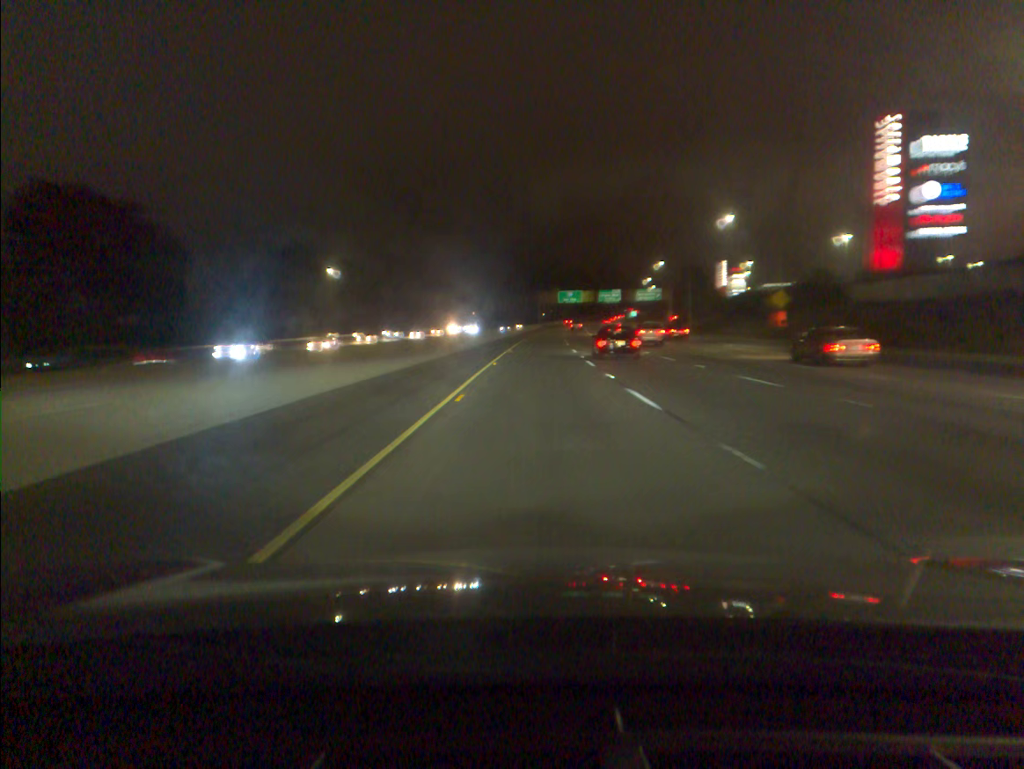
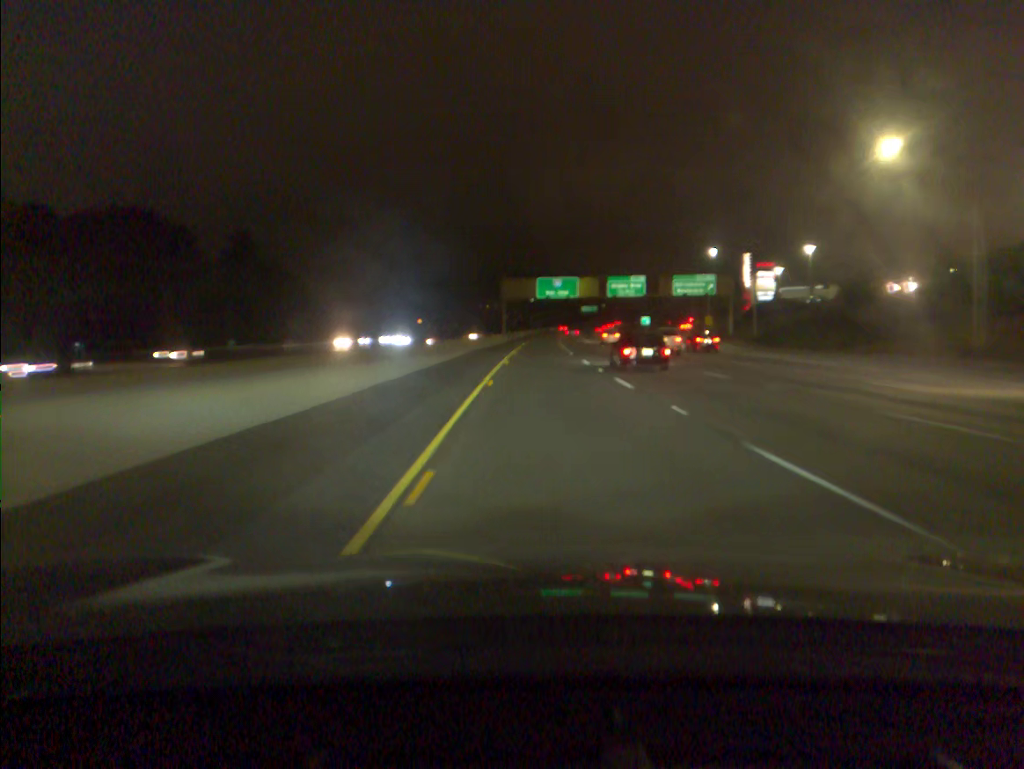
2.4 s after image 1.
(+1.2, +82.1) m; +3°
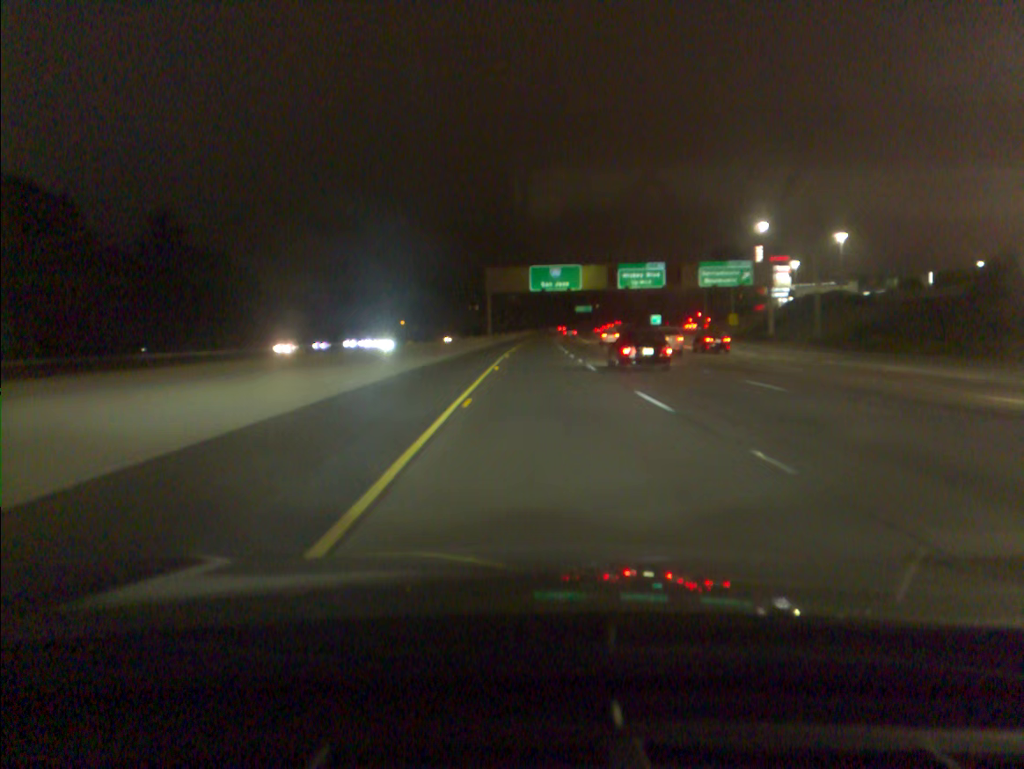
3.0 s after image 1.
(+0.2, +20.7) m; +1°
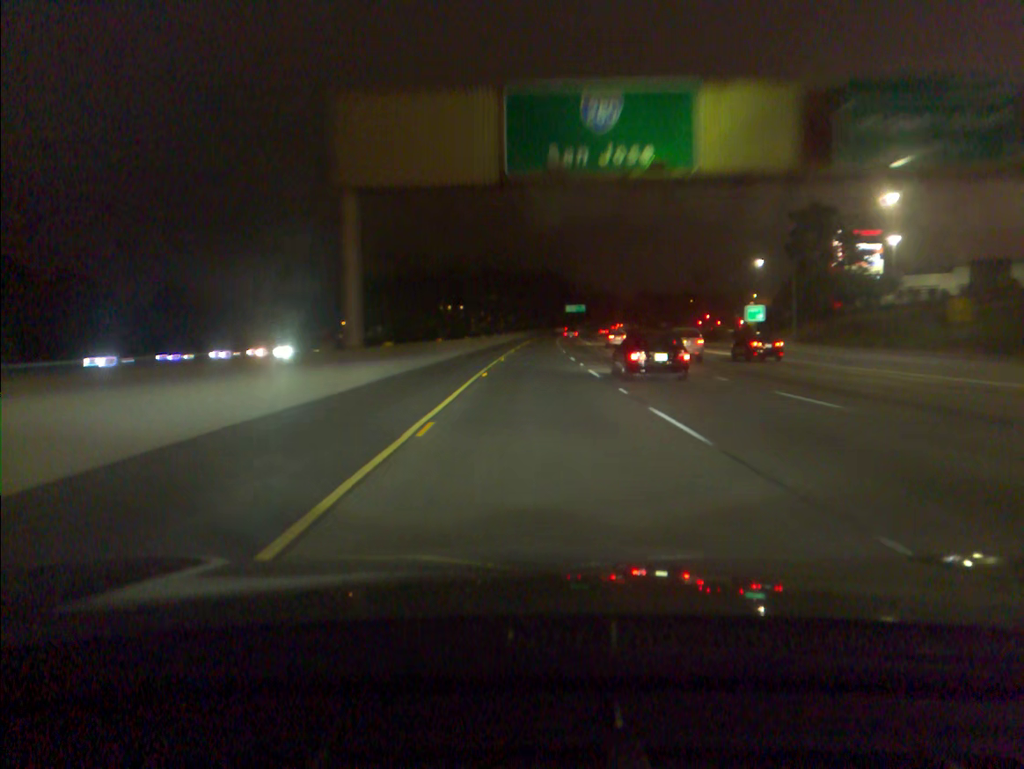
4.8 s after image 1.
(+0.6, +62.5) m; +1°
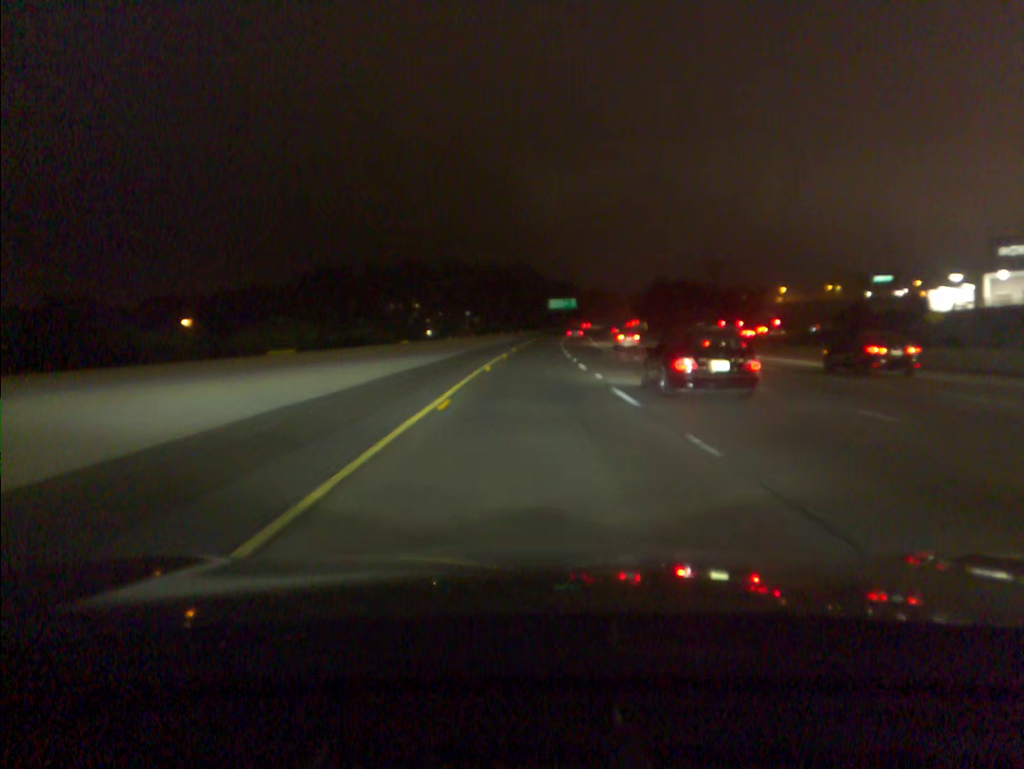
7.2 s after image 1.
(+1.6, +83.9) m; +2°
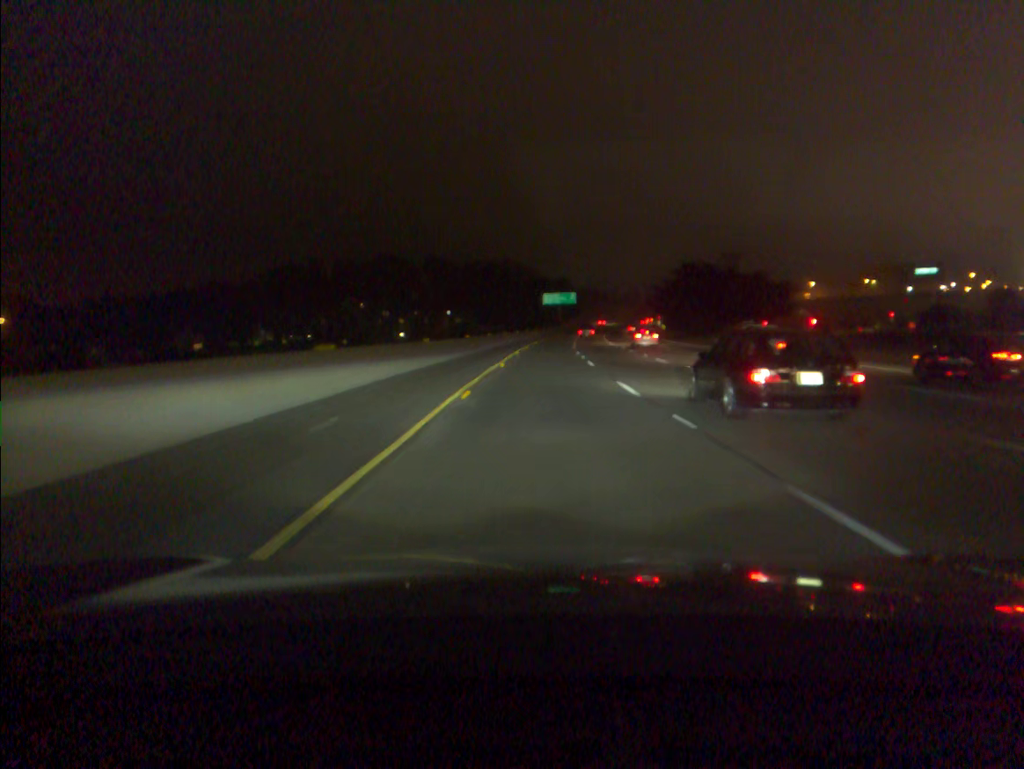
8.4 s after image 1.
(+0.3, +41.7) m; +1°
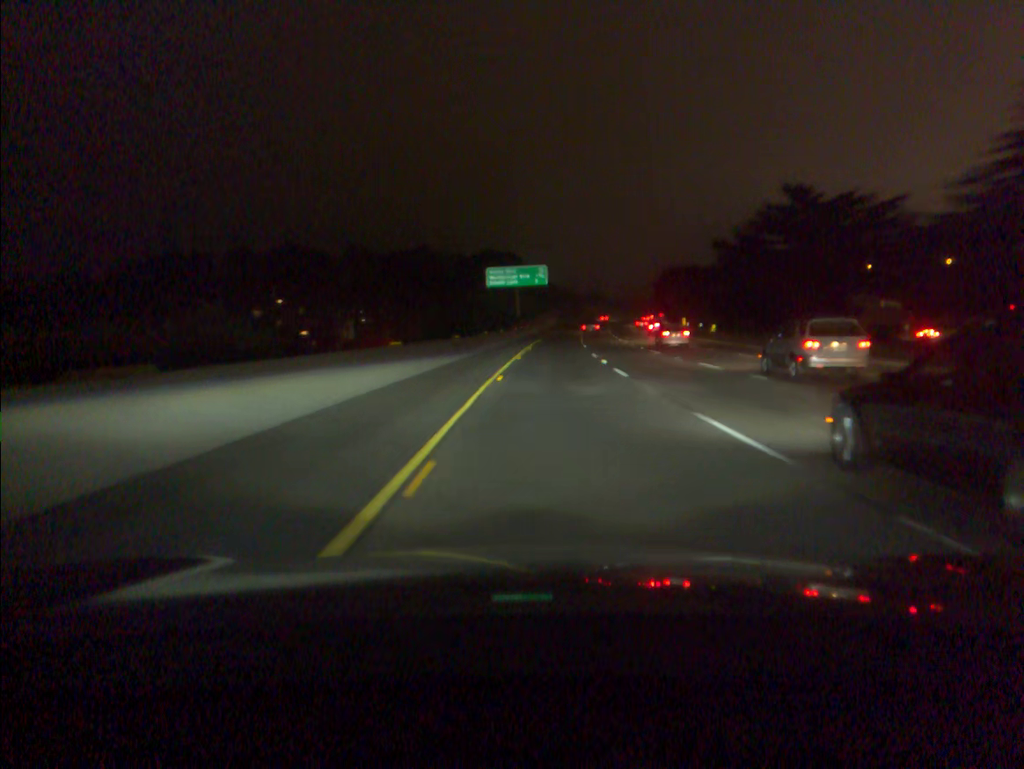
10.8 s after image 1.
(+2.7, +82.3) m; +4°
